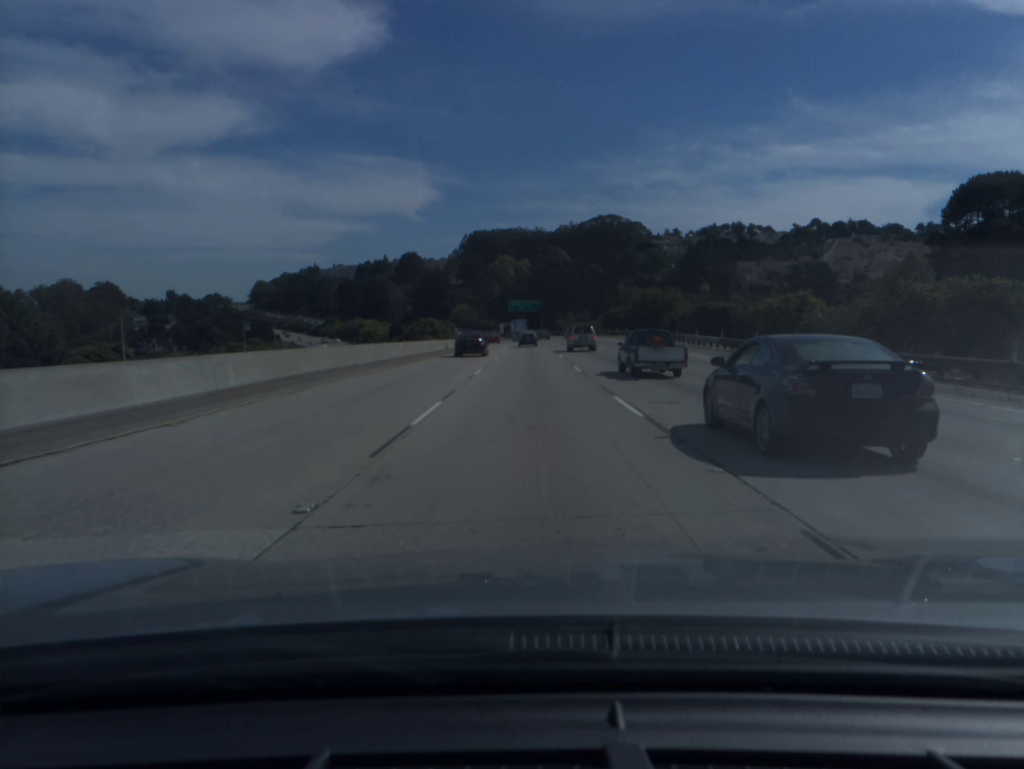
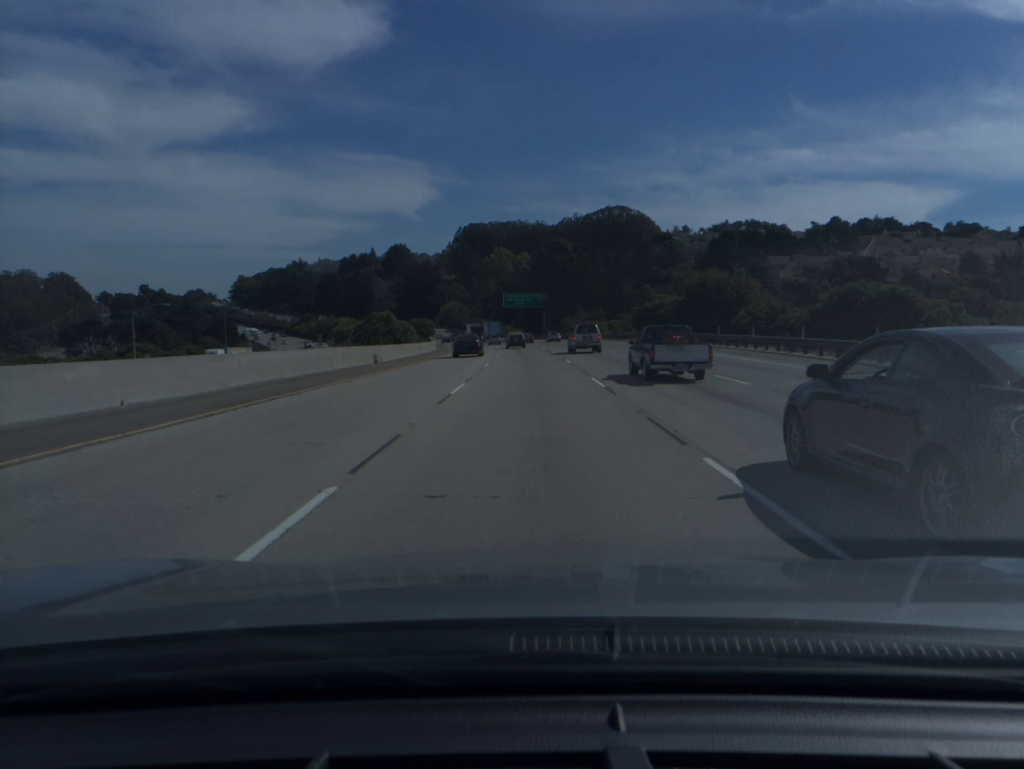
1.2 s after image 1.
(0.0, +37.7) m; 0°
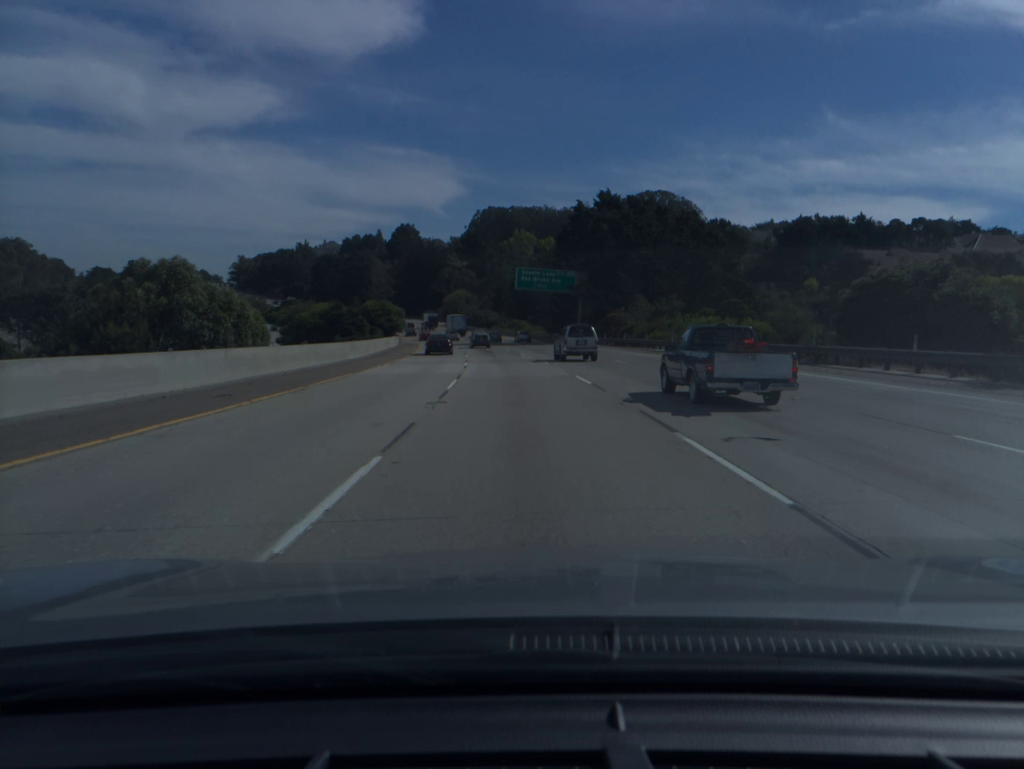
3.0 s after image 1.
(-0.4, +56.9) m; -1°
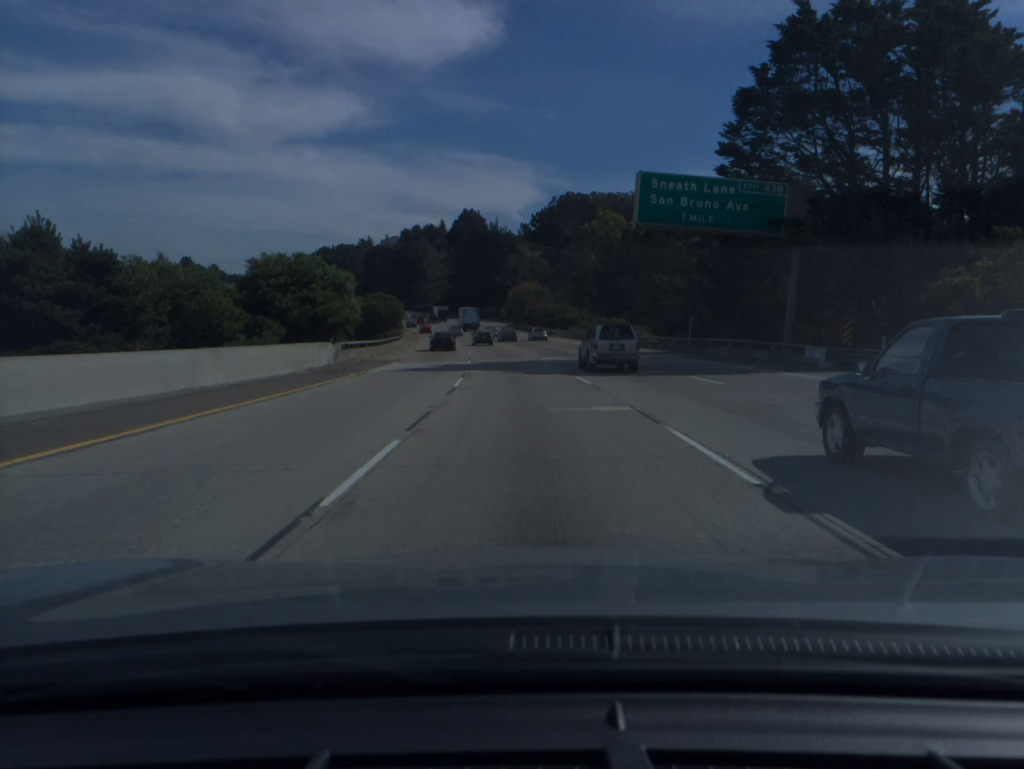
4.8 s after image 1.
(-2.7, +57.1) m; -5°
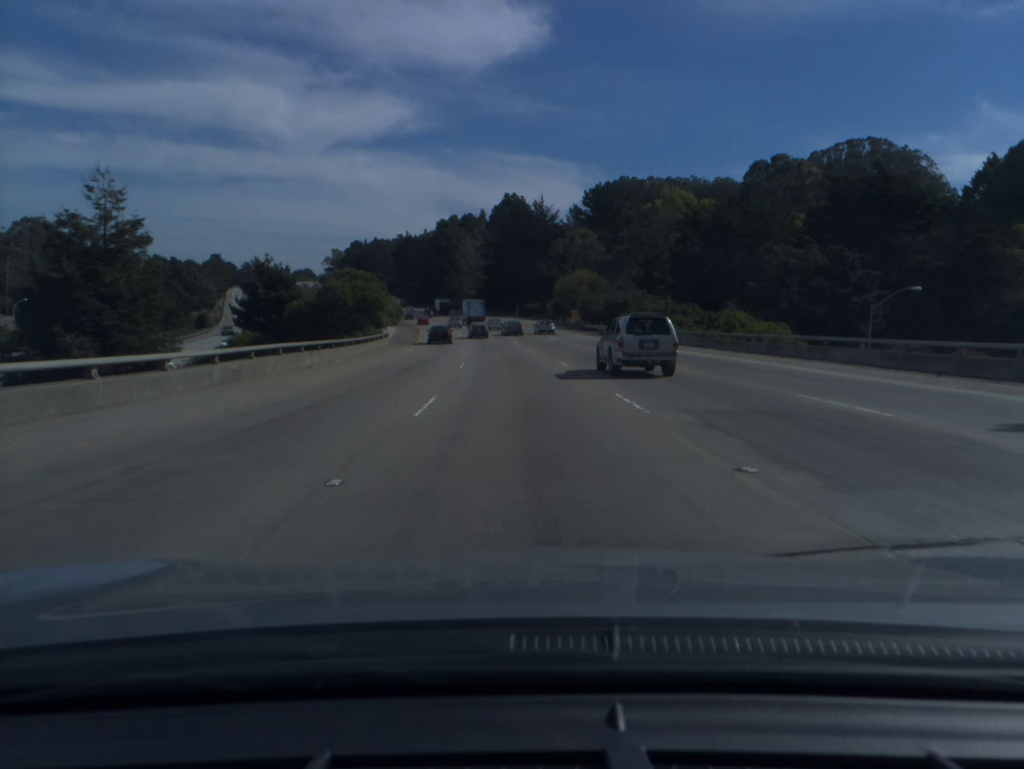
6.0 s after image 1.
(-1.1, +38.3) m; -3°
